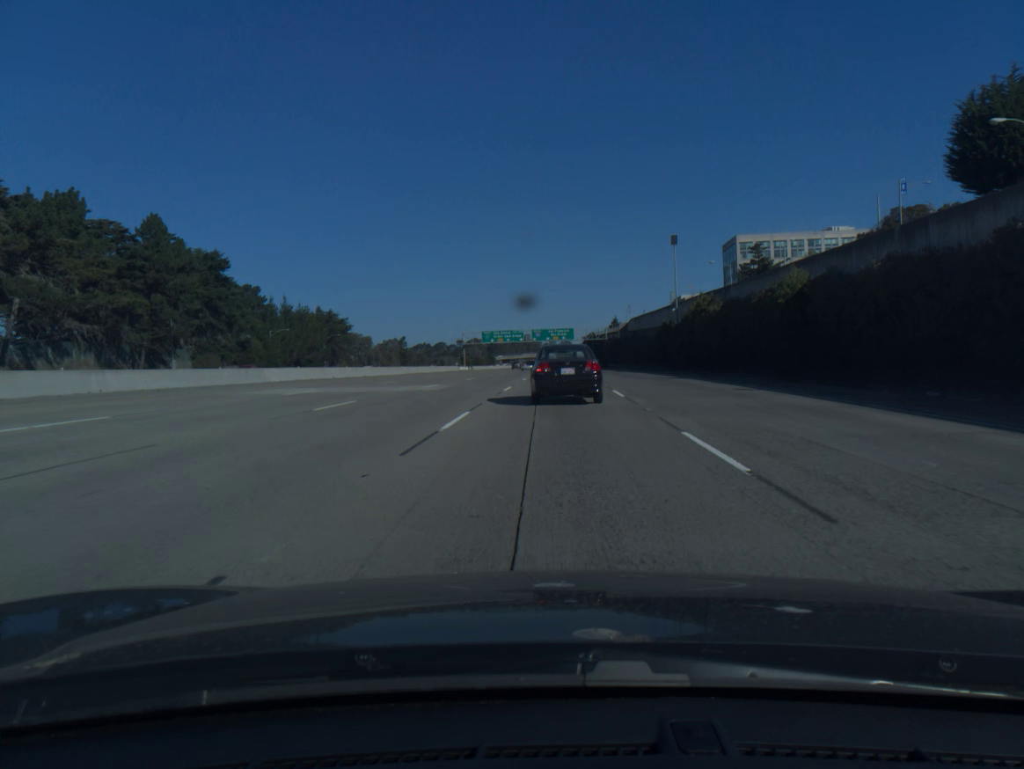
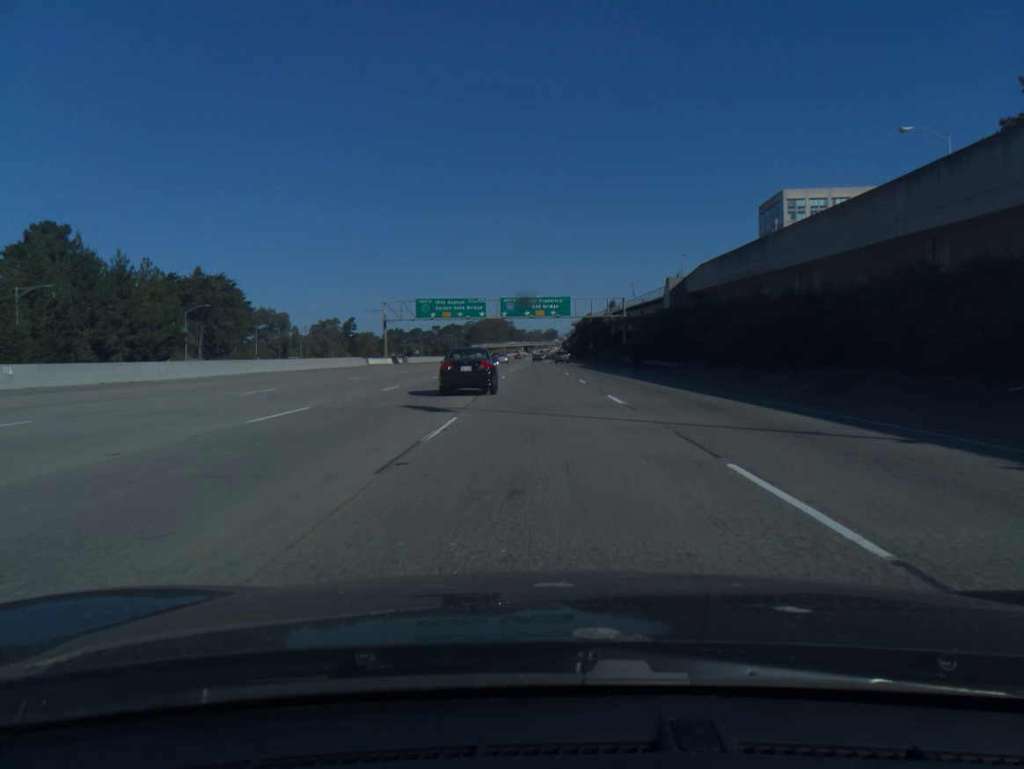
(+1.6, +74.0) m; +1°
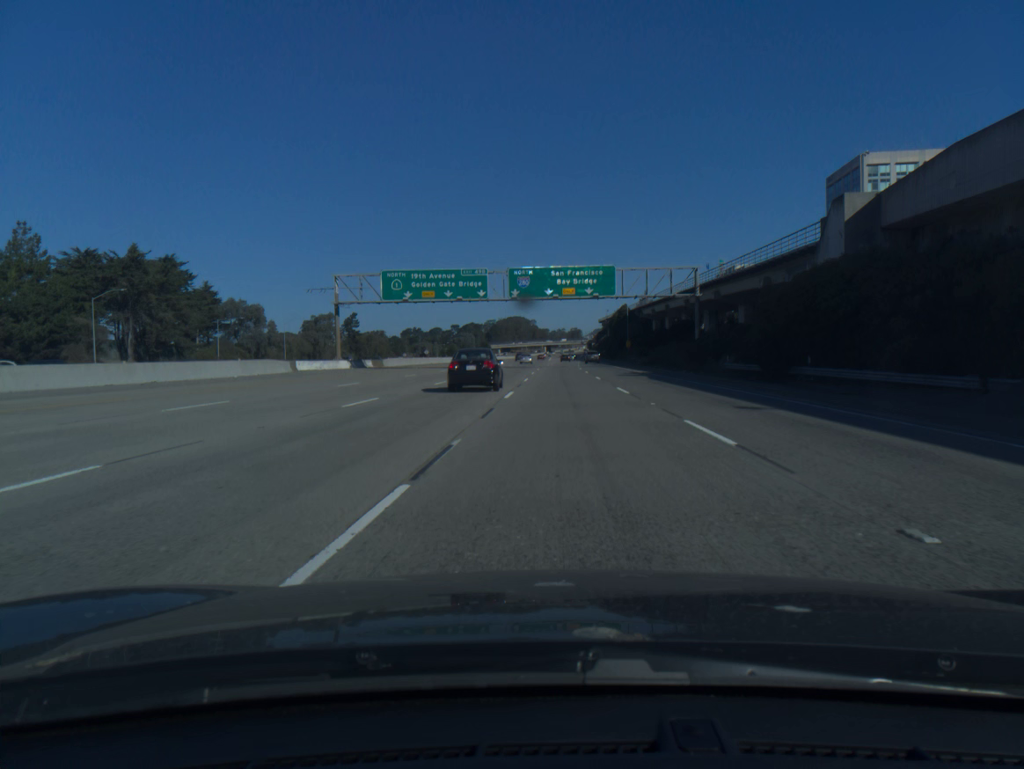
(-0.6, +36.9) m; -2°
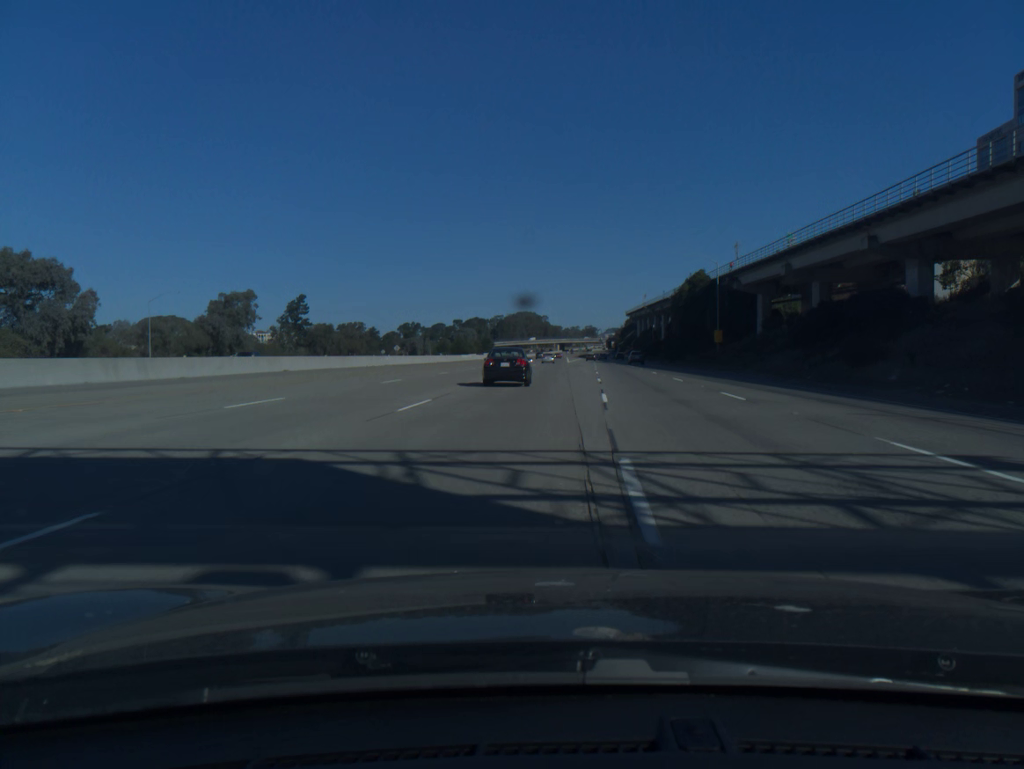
(-0.6, +74.4) m; -1°
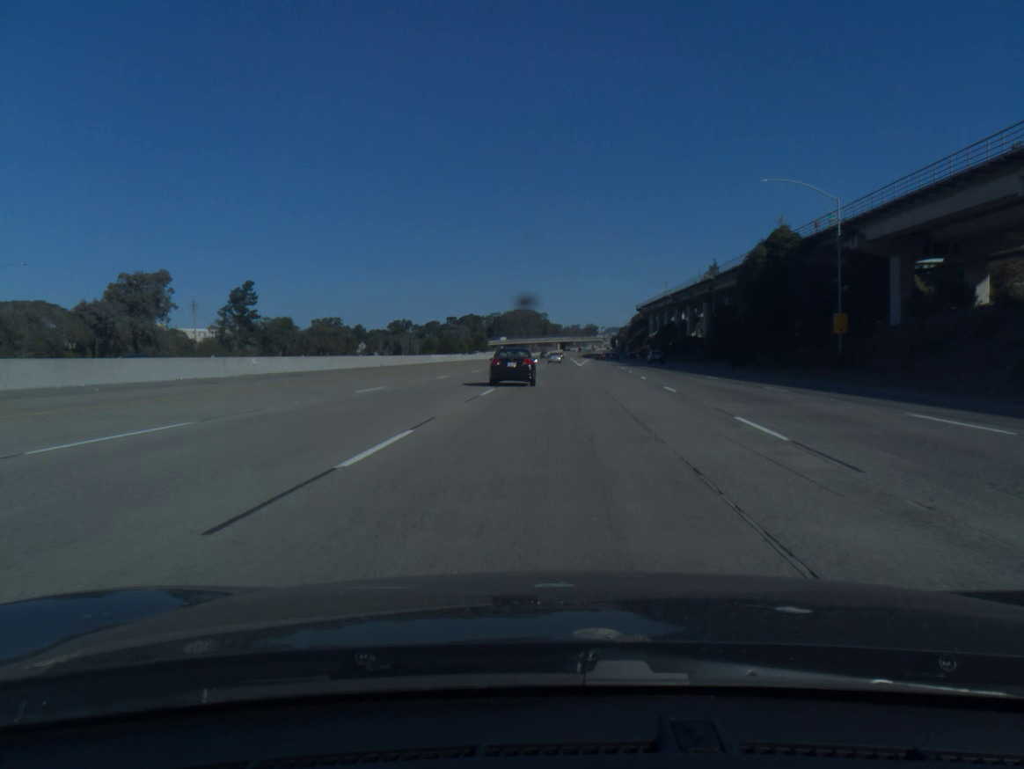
(0.0, +36.9) m; 0°
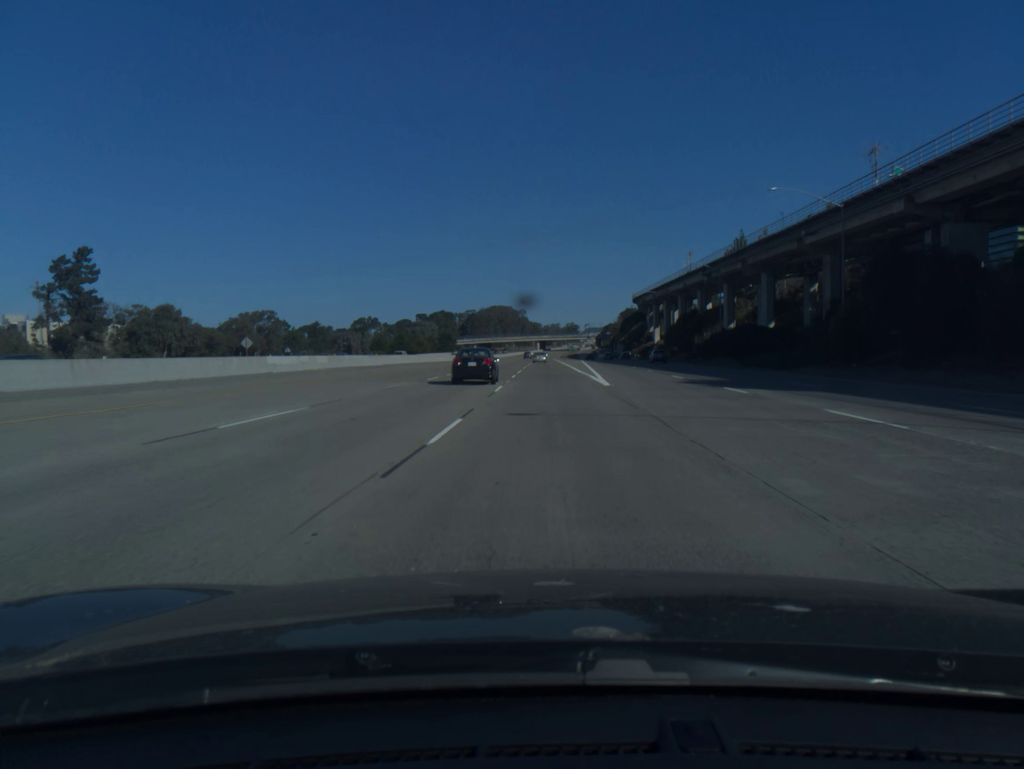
(+0.7, +54.6) m; +2°
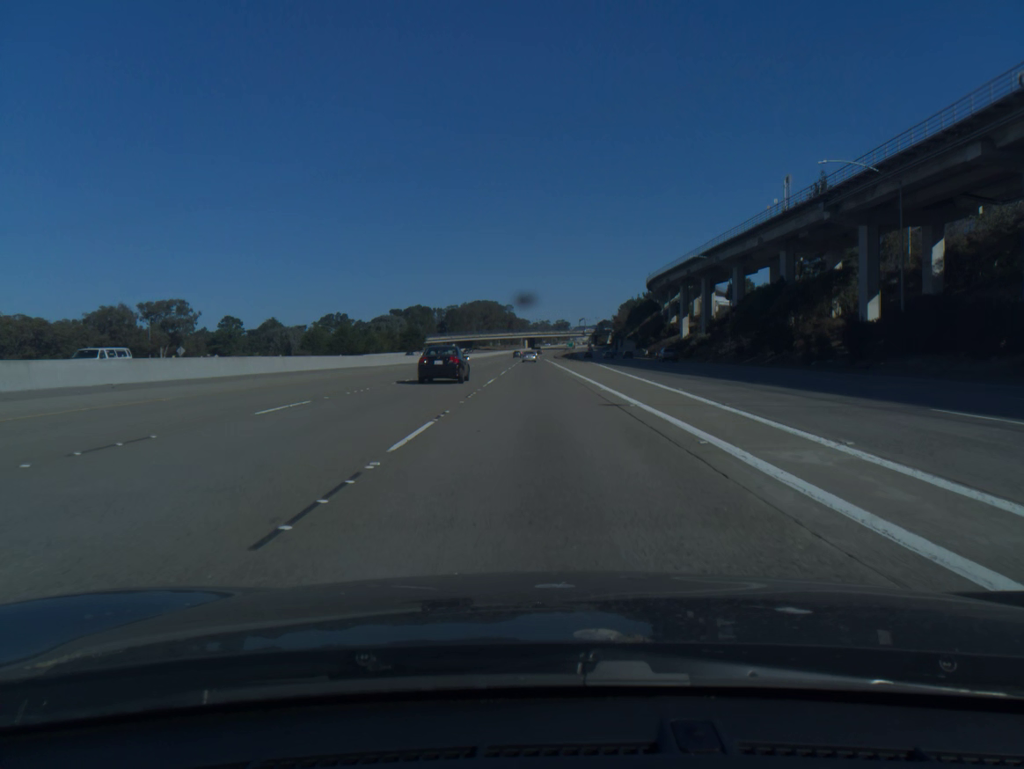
(+0.3, +55.2) m; +1°
